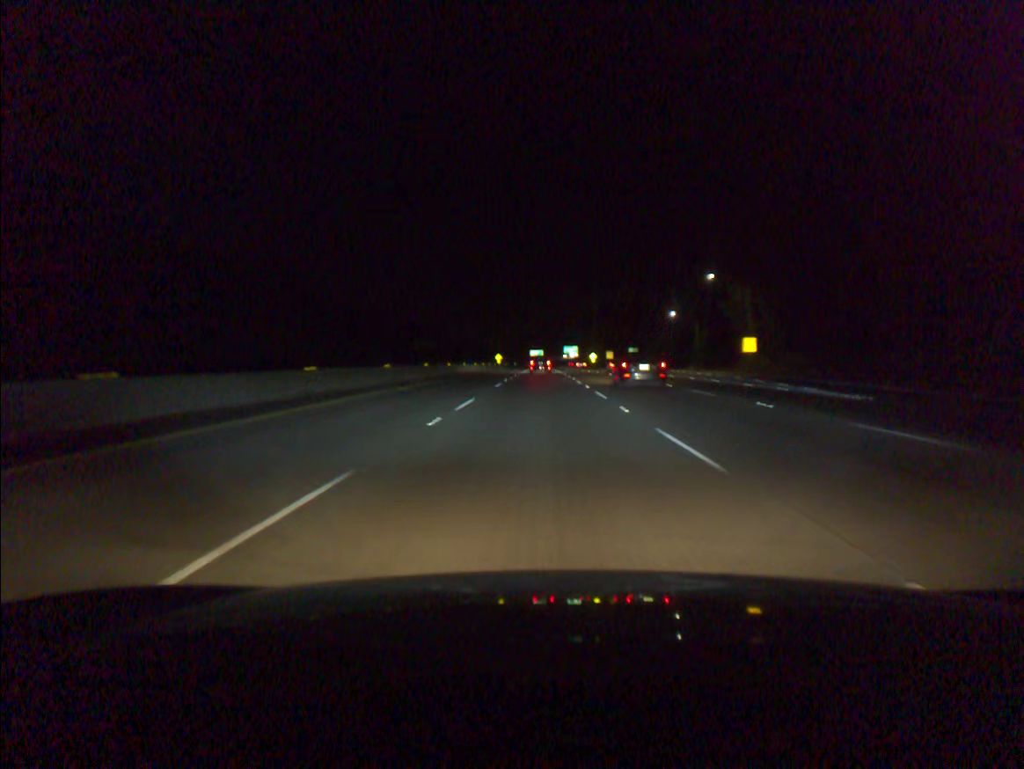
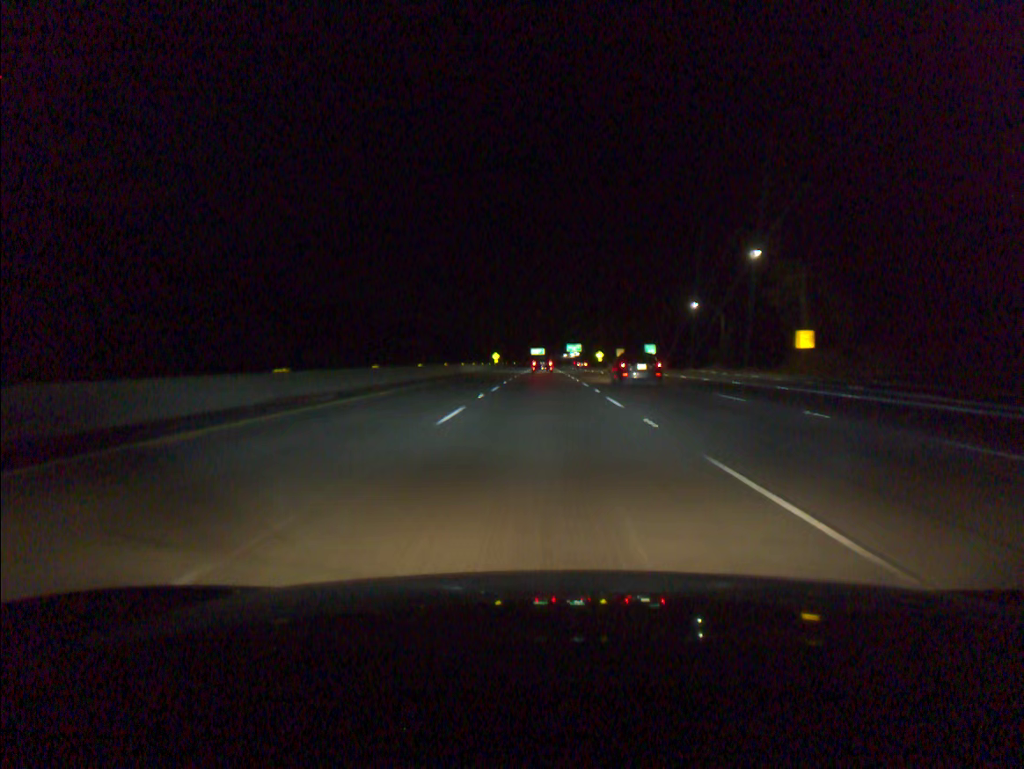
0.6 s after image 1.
(0.0, +18.4) m; 0°
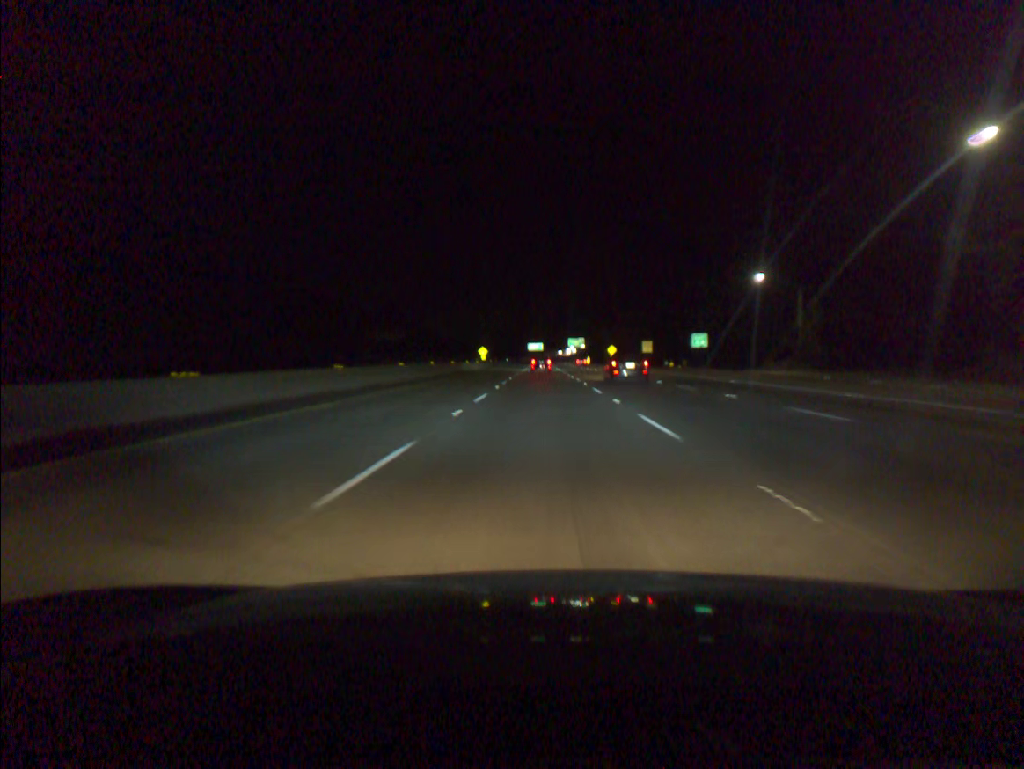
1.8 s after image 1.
(0.0, +36.7) m; 0°
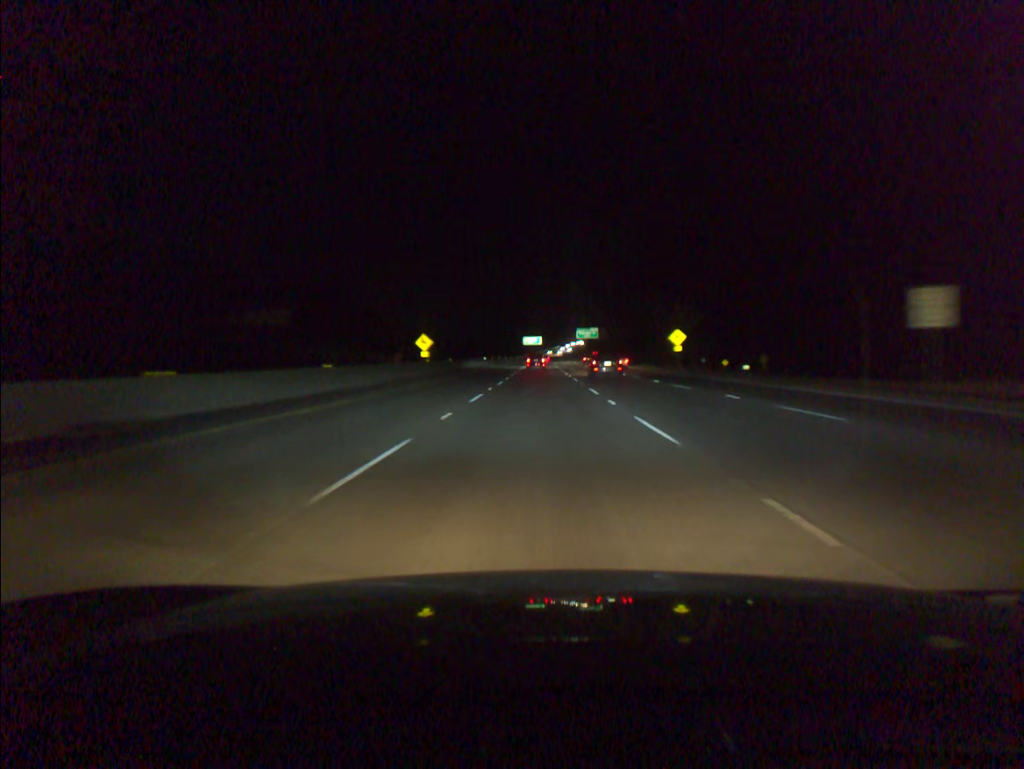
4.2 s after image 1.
(+0.1, +73.6) m; 0°
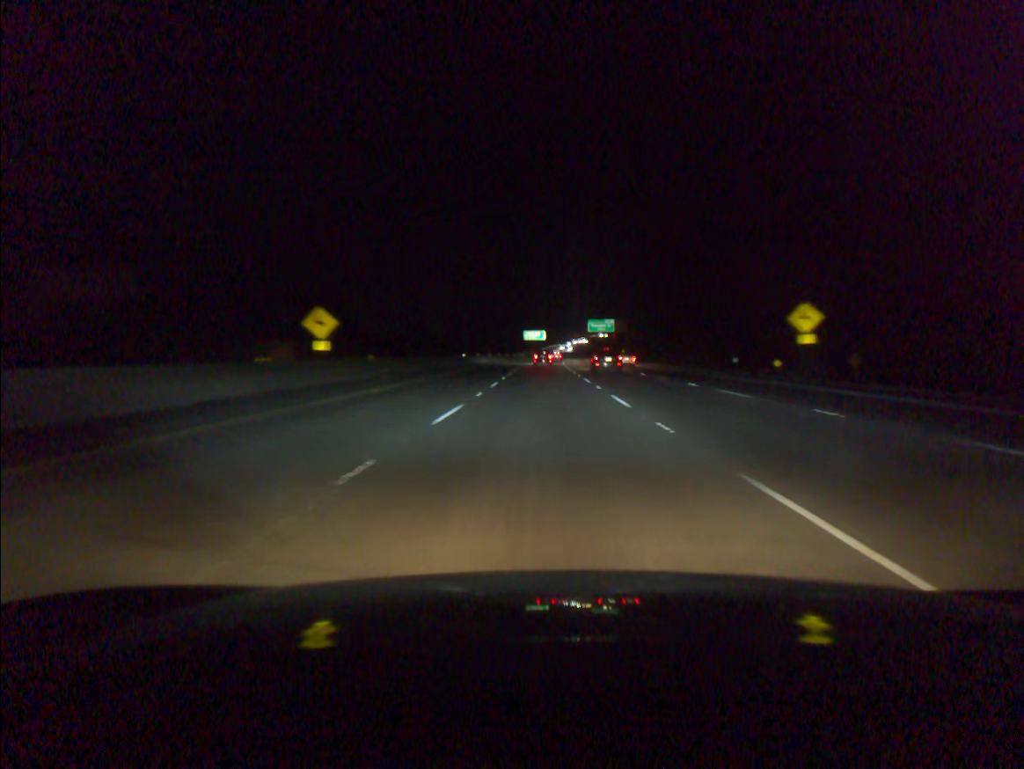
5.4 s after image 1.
(-0.1, +36.8) m; 0°
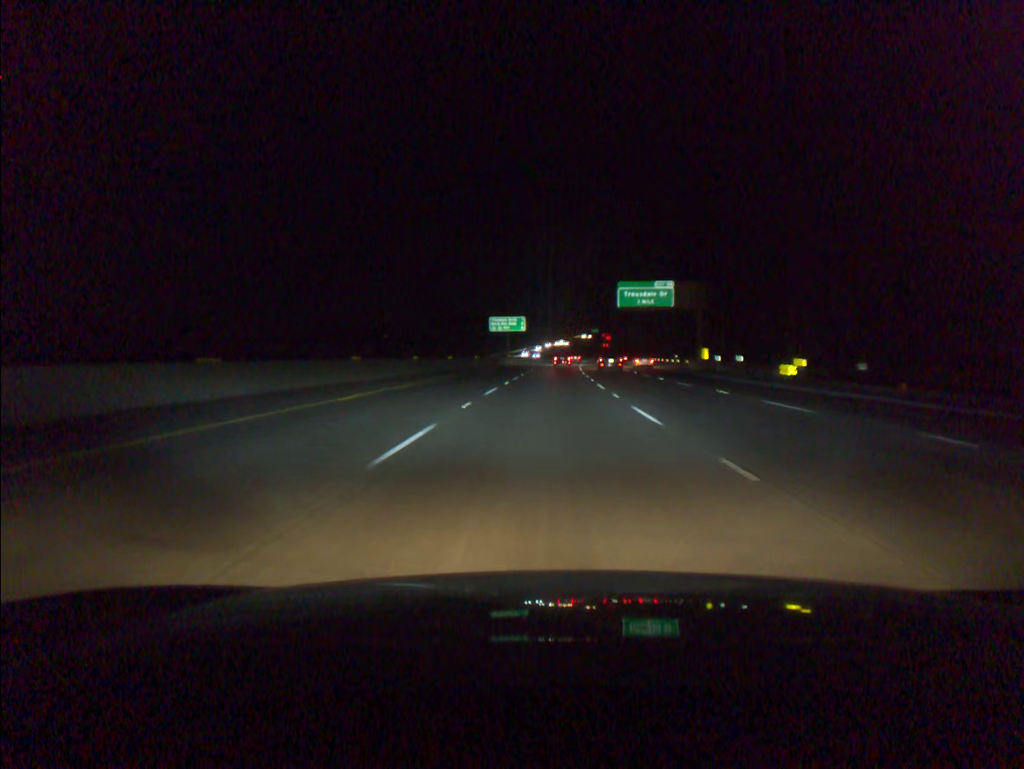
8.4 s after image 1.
(+0.8, +91.8) m; +1°
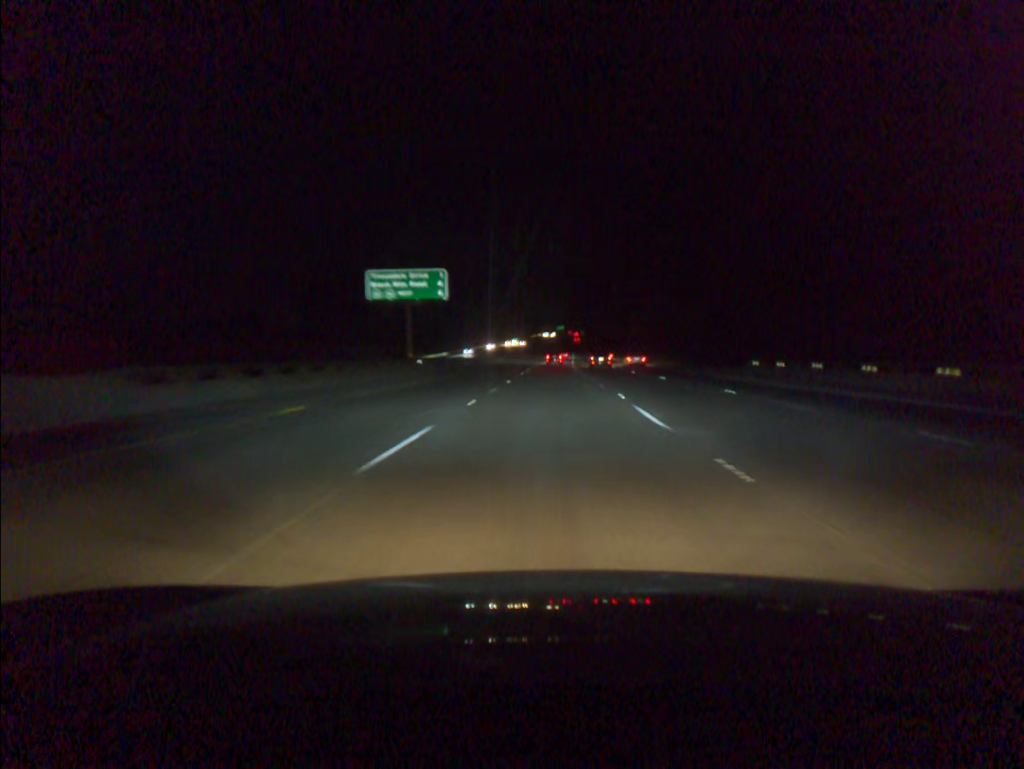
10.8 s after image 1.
(+1.8, +73.2) m; +3°
